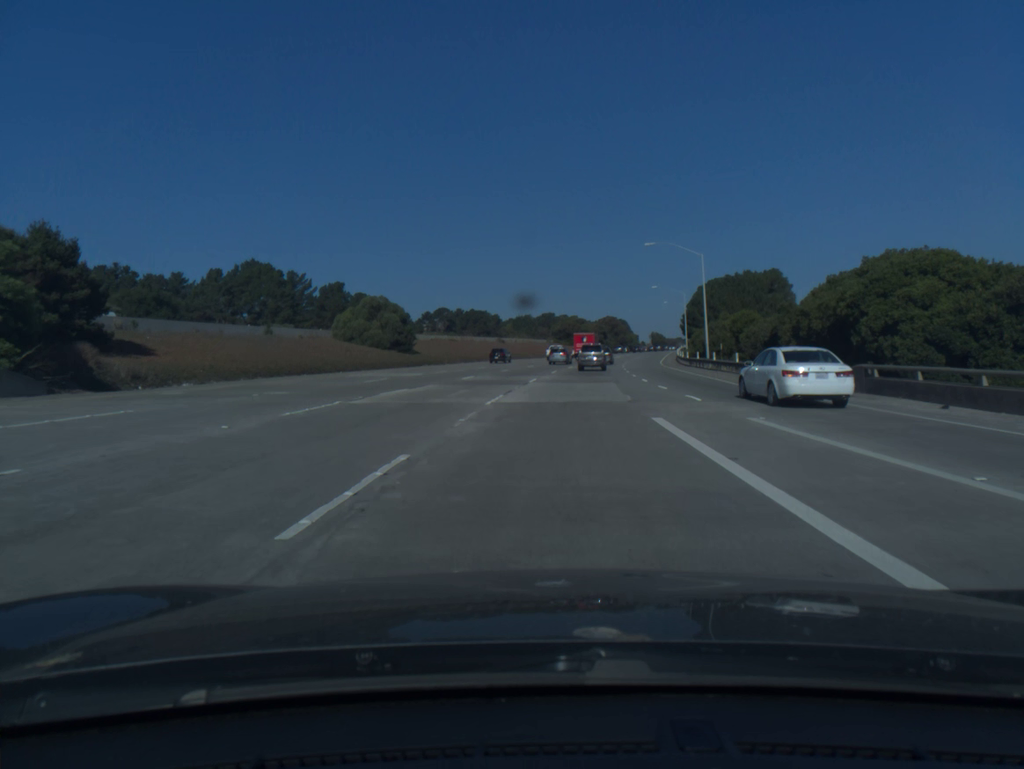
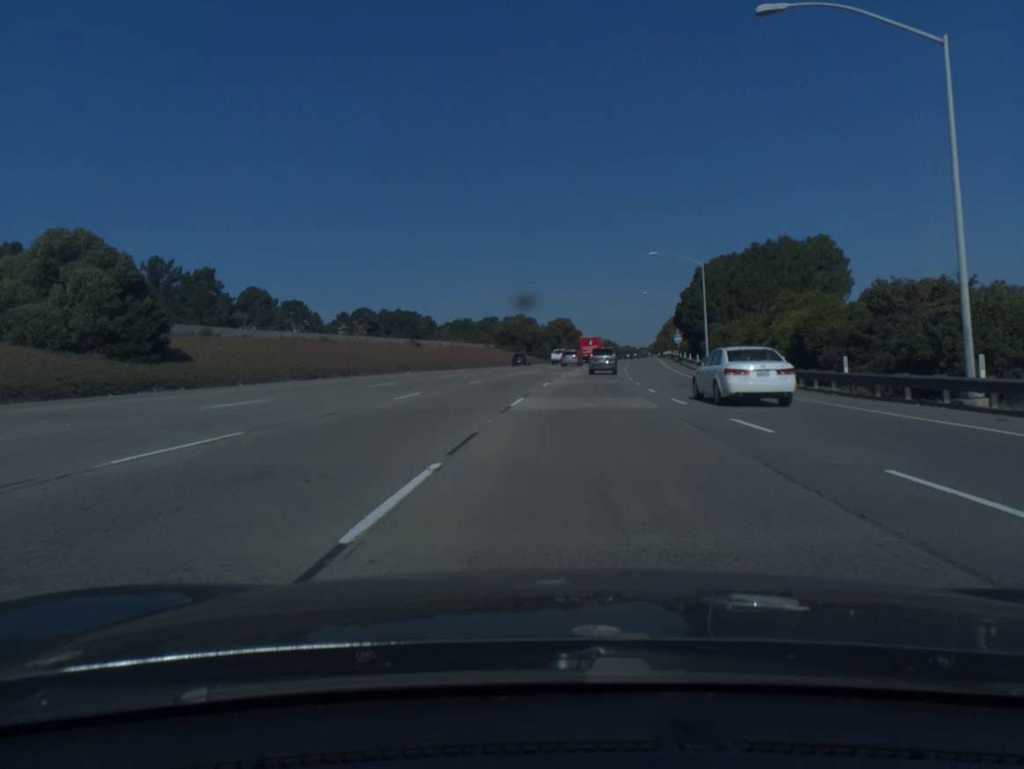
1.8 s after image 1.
(+1.5, +44.3) m; +4°
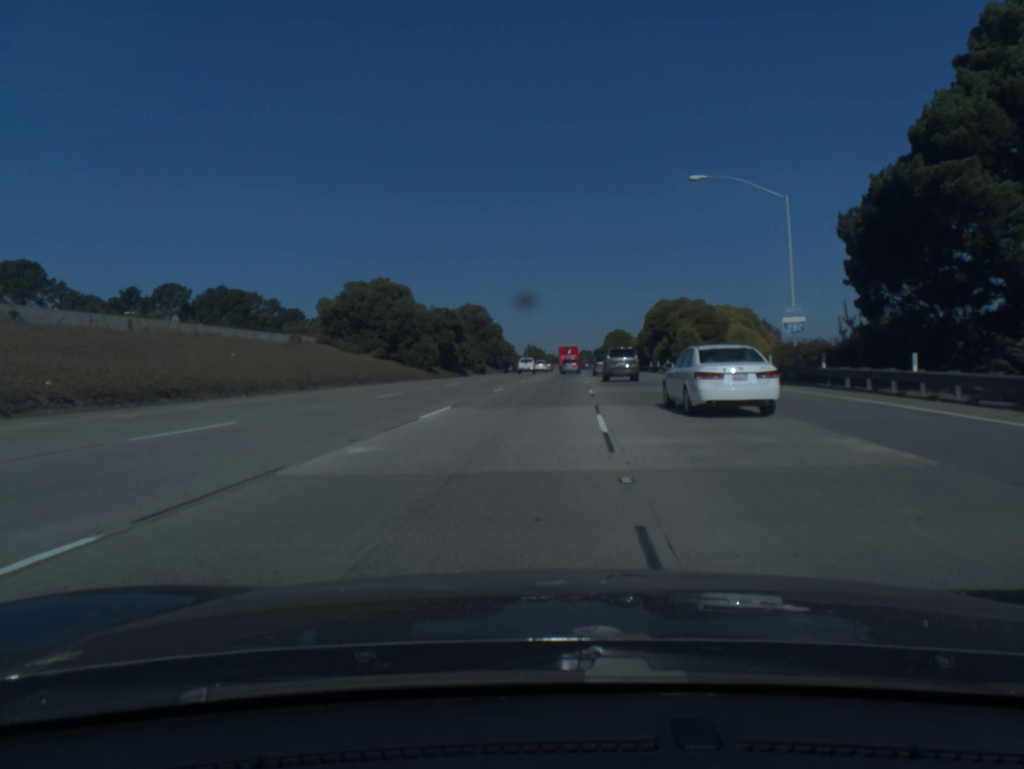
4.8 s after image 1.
(+4.1, +79.1) m; +6°
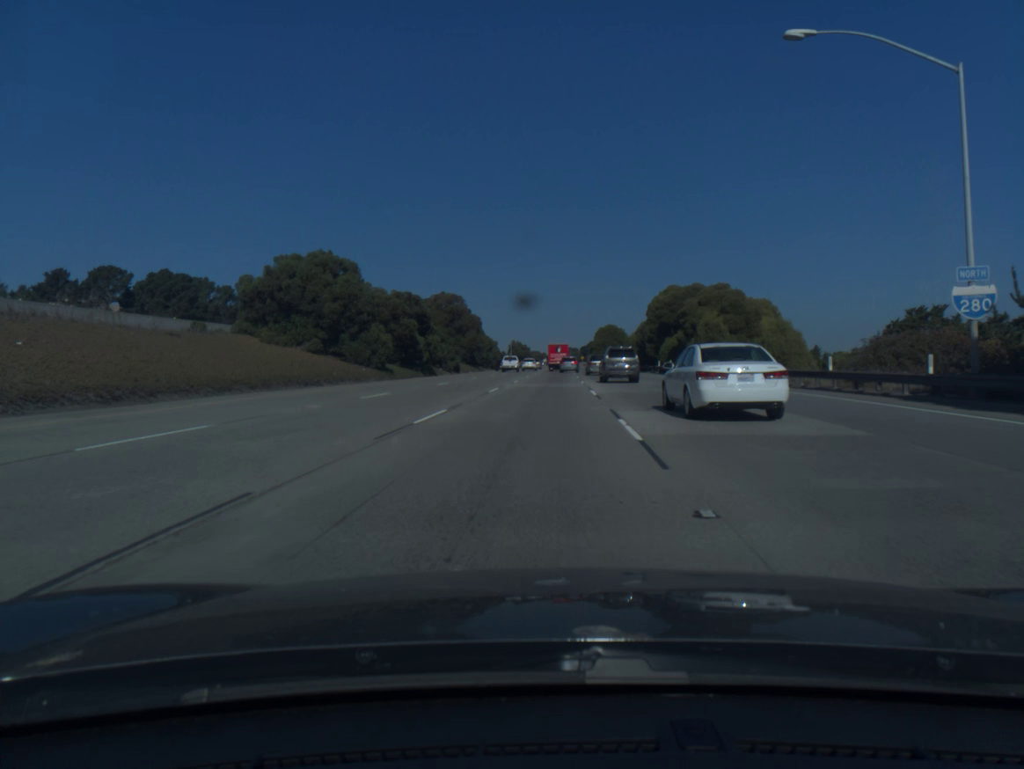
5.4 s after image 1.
(+0.1, +16.5) m; +1°
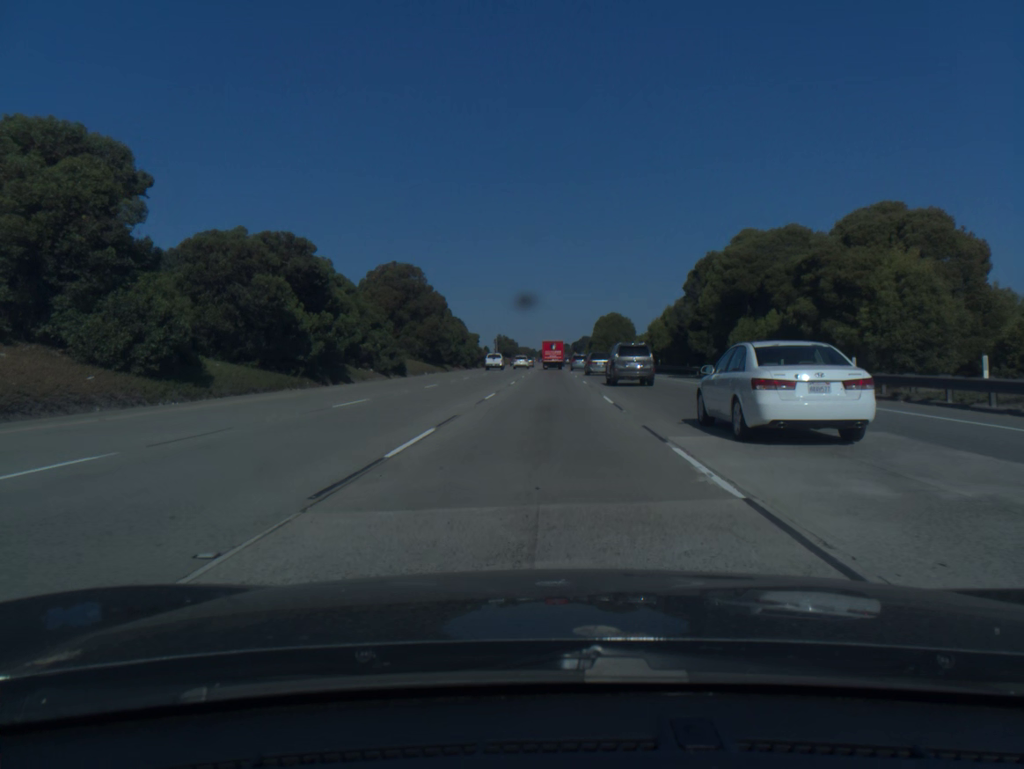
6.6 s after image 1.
(+0.4, +33.2) m; +1°
